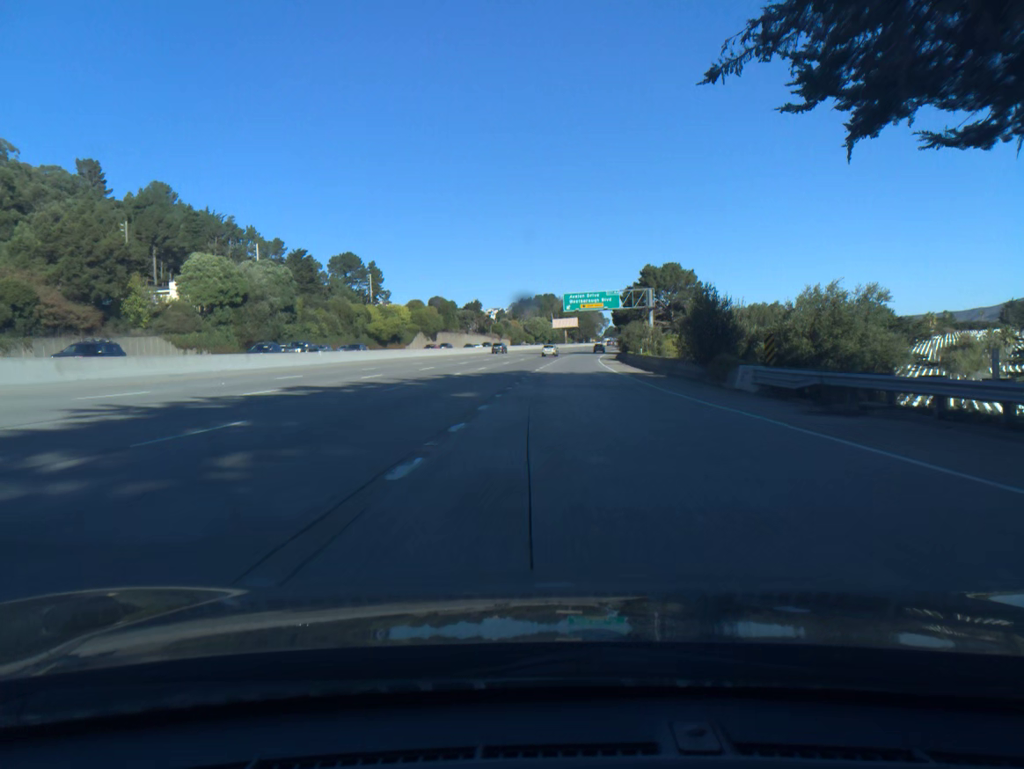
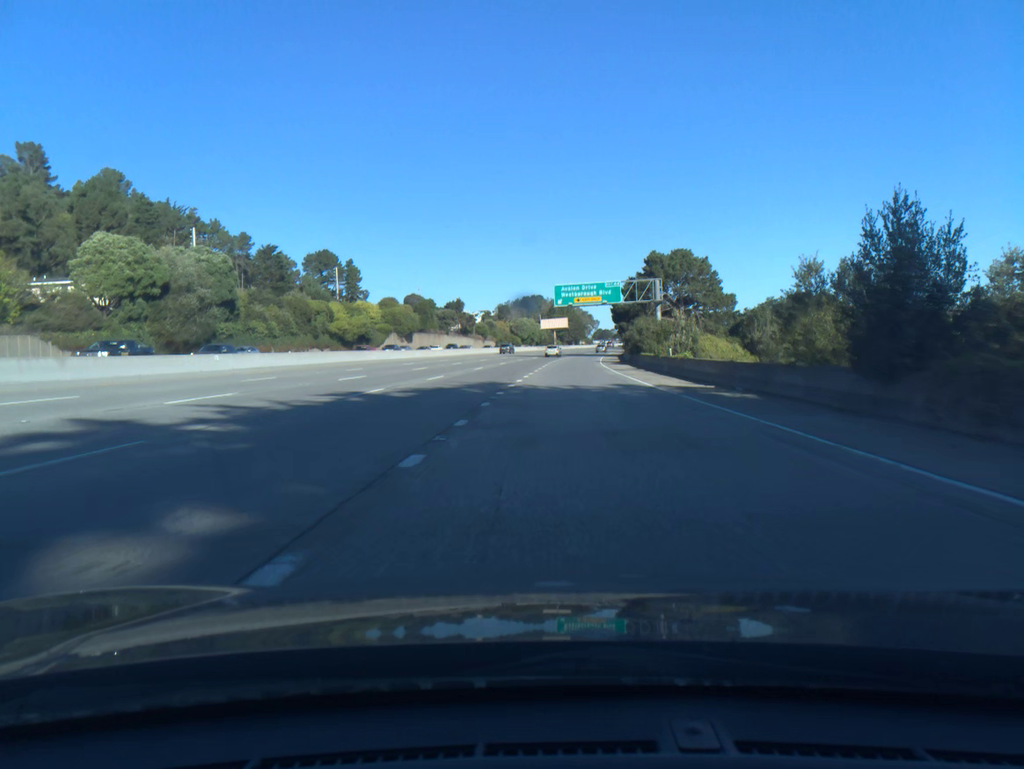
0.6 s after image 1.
(+0.2, +18.2) m; +1°
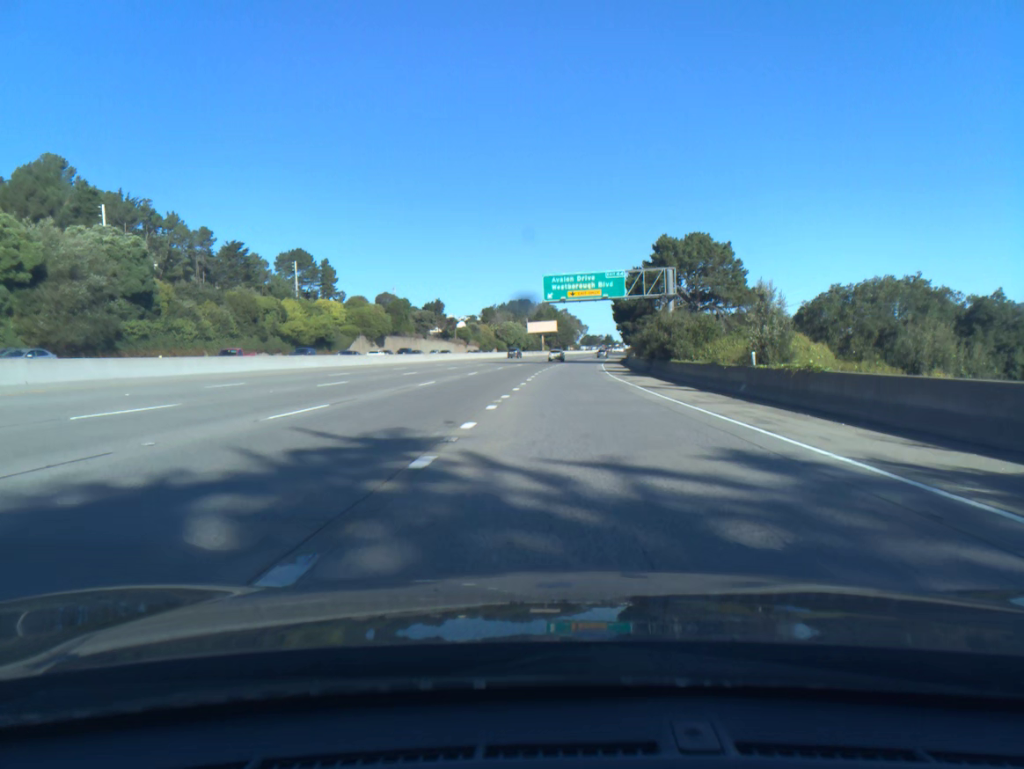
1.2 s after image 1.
(+0.1, +18.1) m; +1°
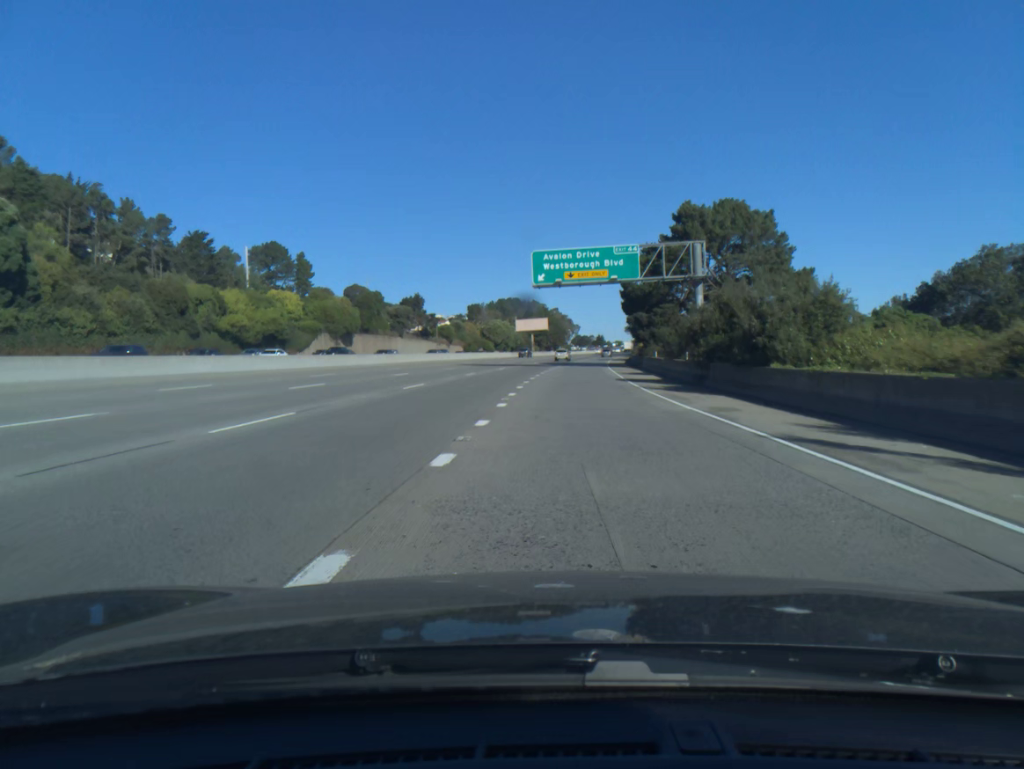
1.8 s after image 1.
(+0.1, +18.1) m; +1°
